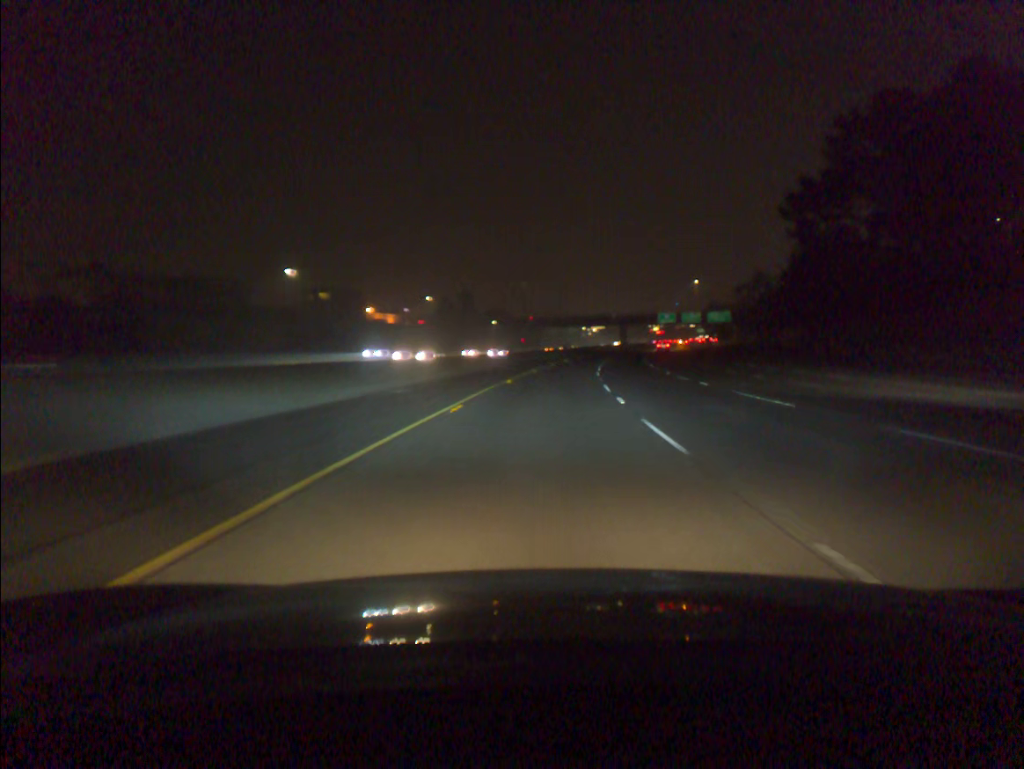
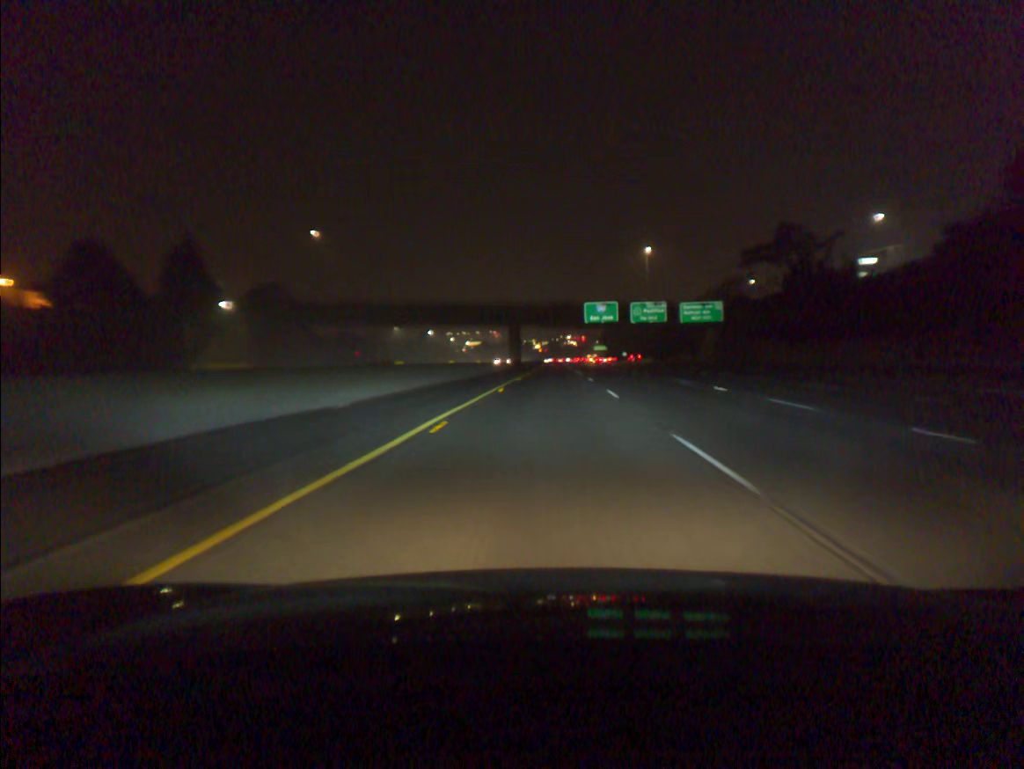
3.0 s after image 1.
(+9.0, +104.9) m; +9°
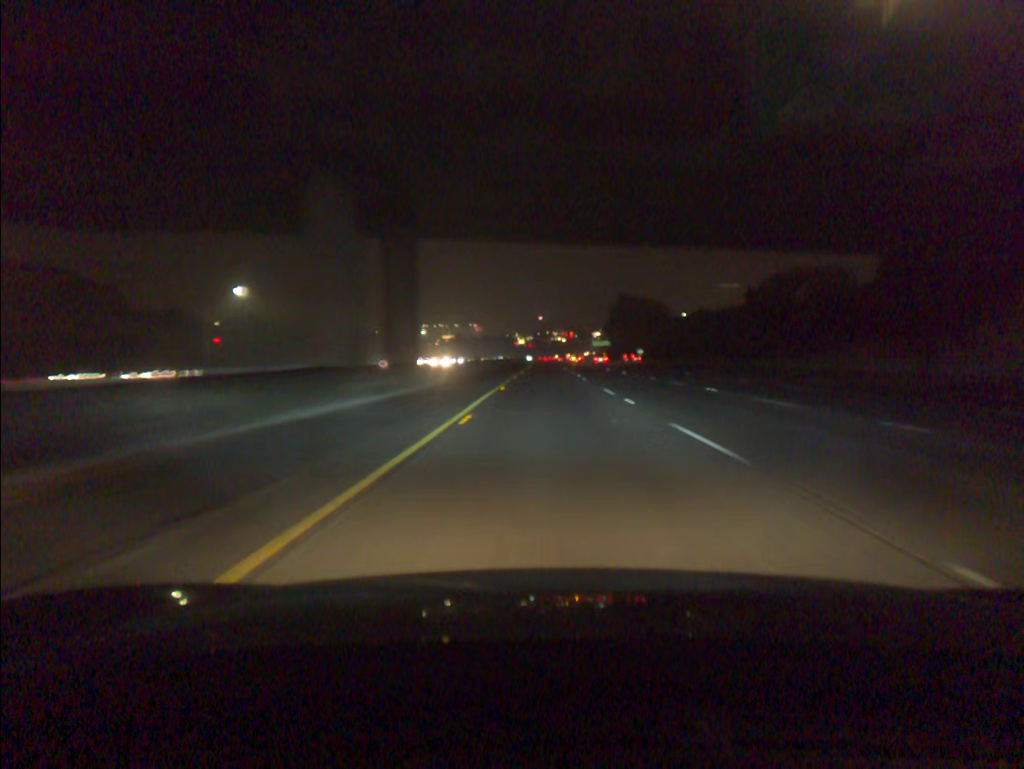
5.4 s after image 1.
(+1.2, +86.2) m; +1°
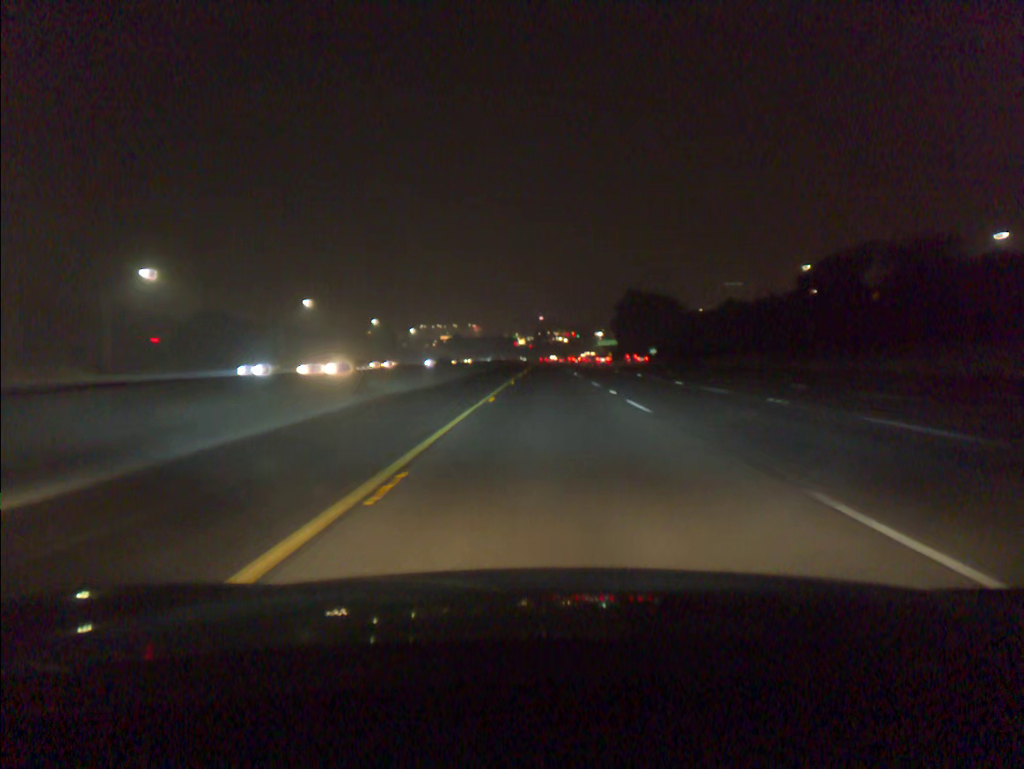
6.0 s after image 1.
(0.0, +21.9) m; 0°
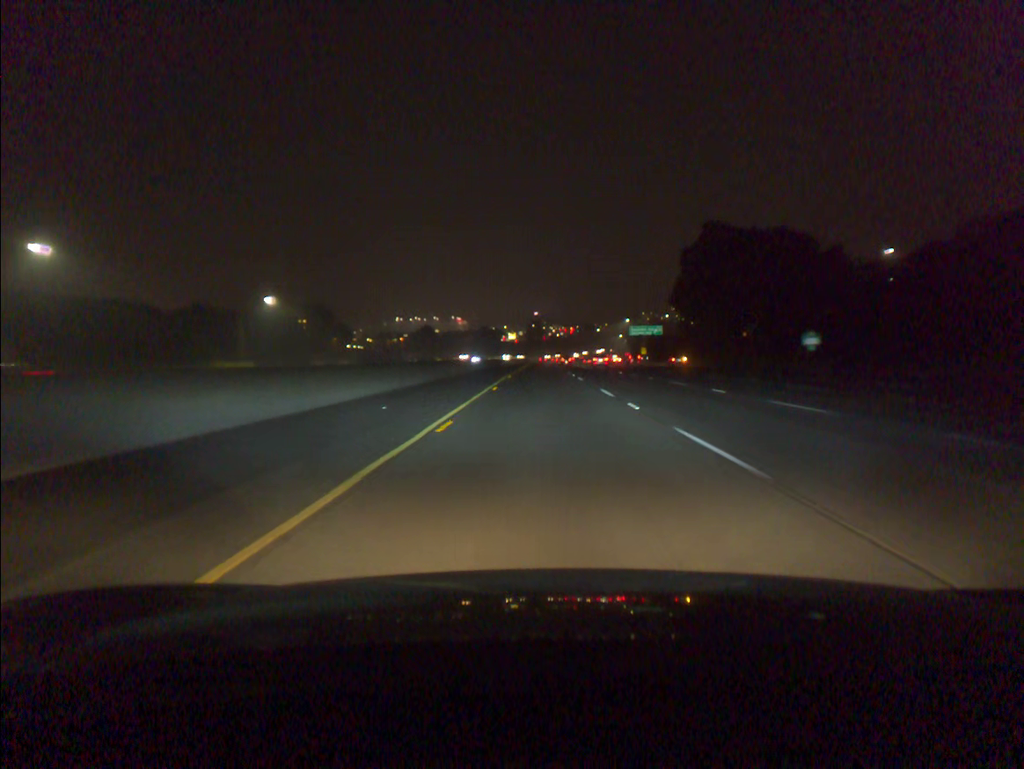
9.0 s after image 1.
(+0.3, +111.2) m; 0°
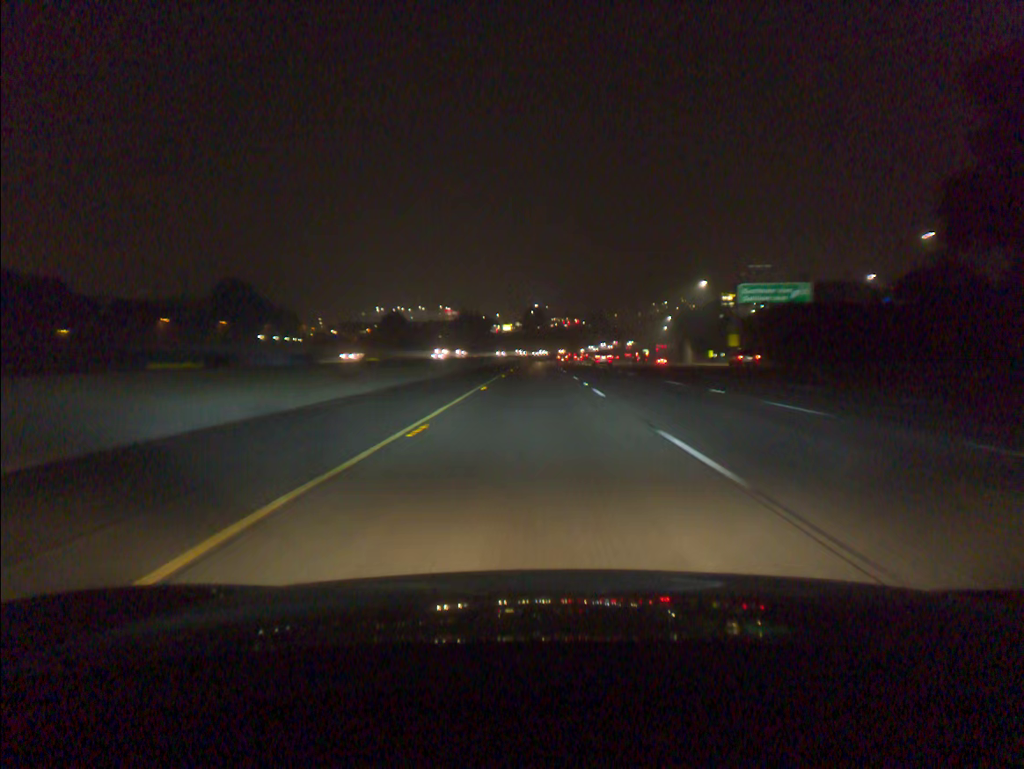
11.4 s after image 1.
(0.0, +88.6) m; 0°
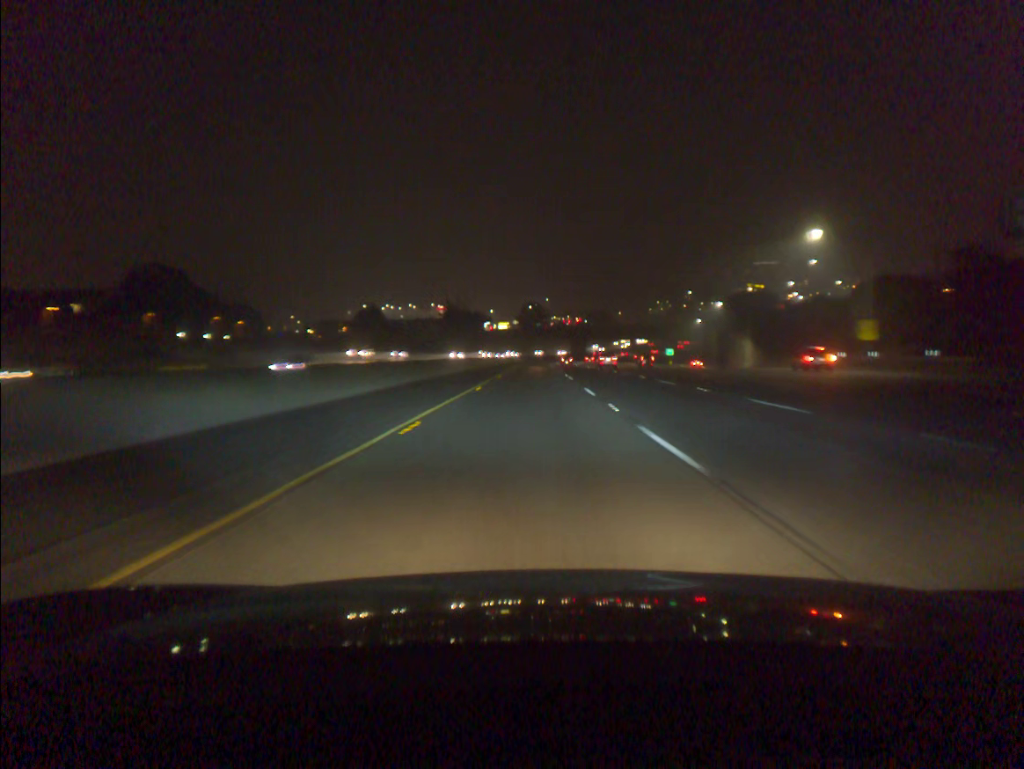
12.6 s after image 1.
(0.0, +43.3) m; 0°
